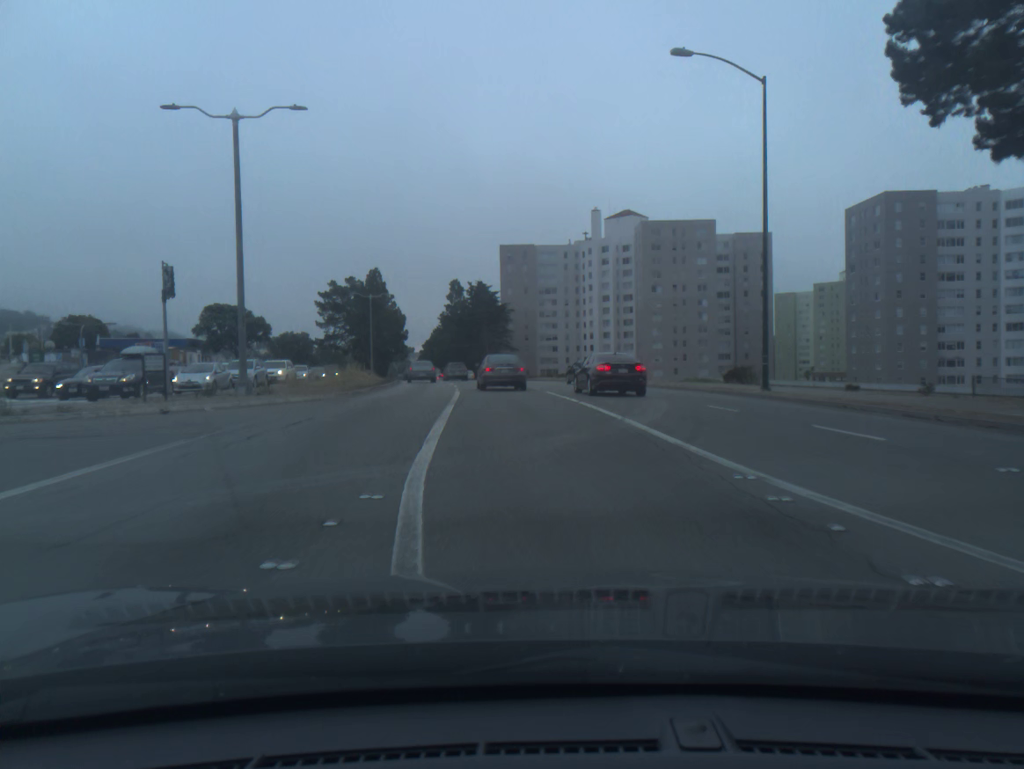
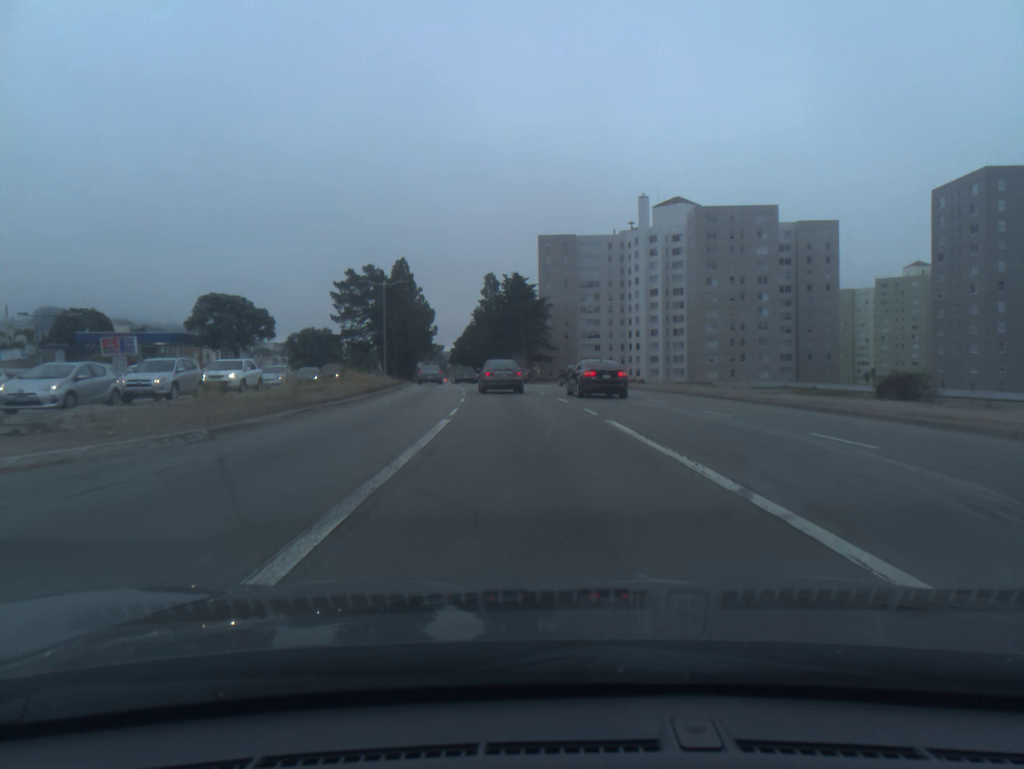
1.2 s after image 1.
(-0.4, +13.9) m; -3°
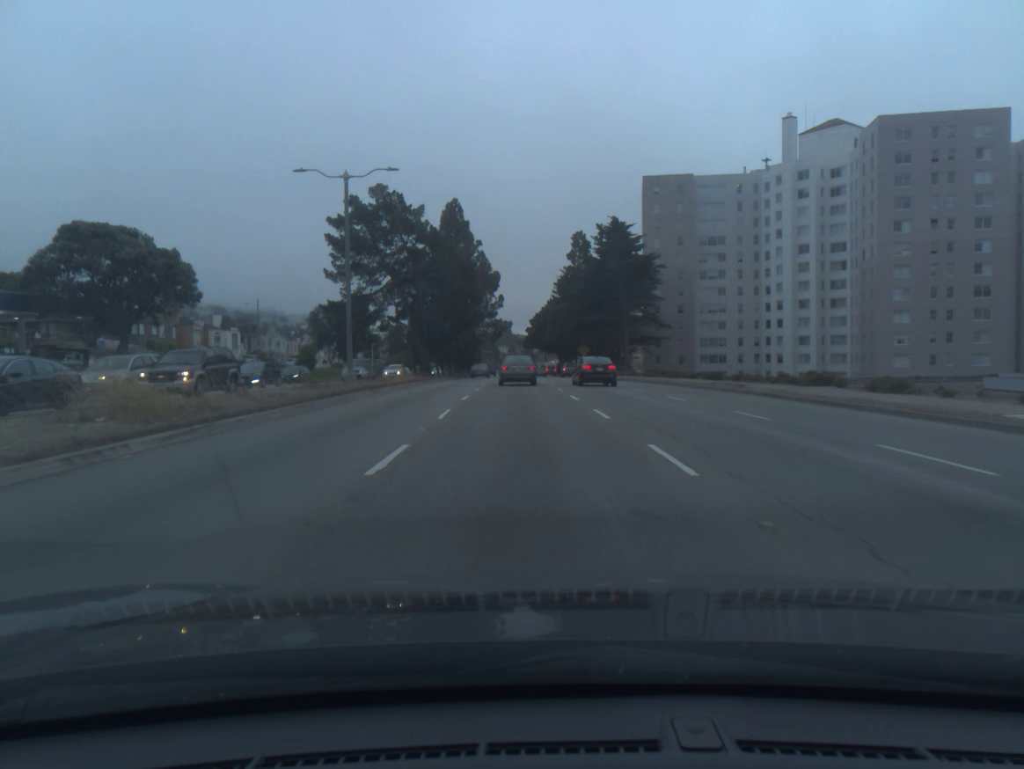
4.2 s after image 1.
(-2.2, +39.3) m; -7°
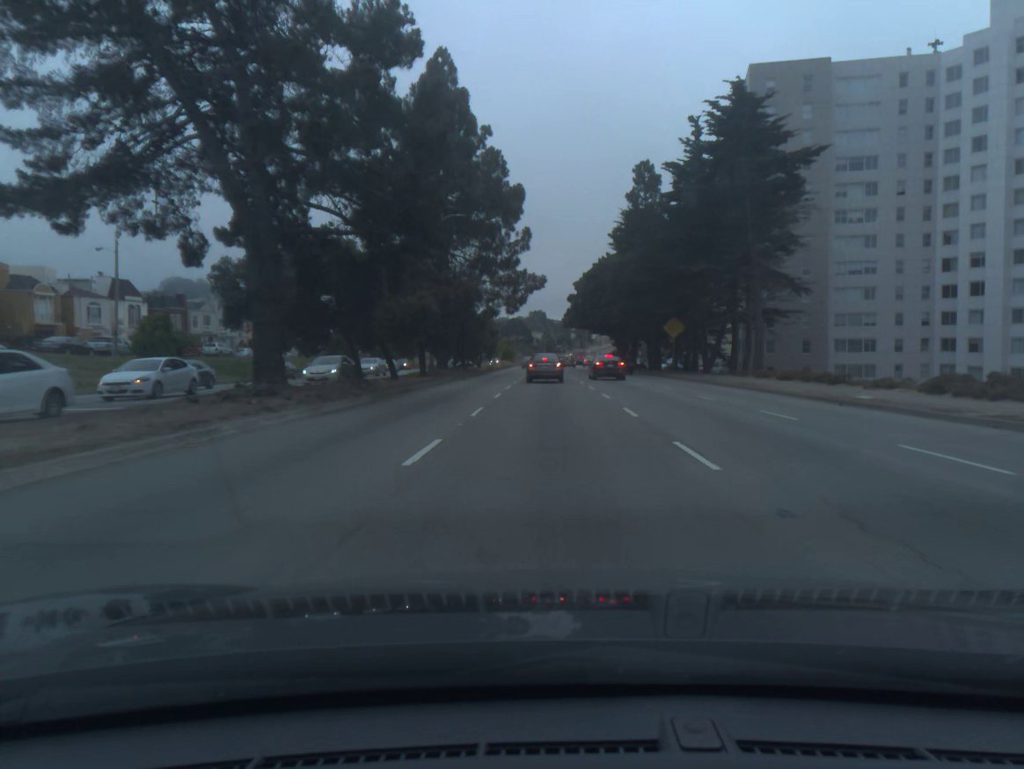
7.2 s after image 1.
(-1.5, +43.9) m; -2°
